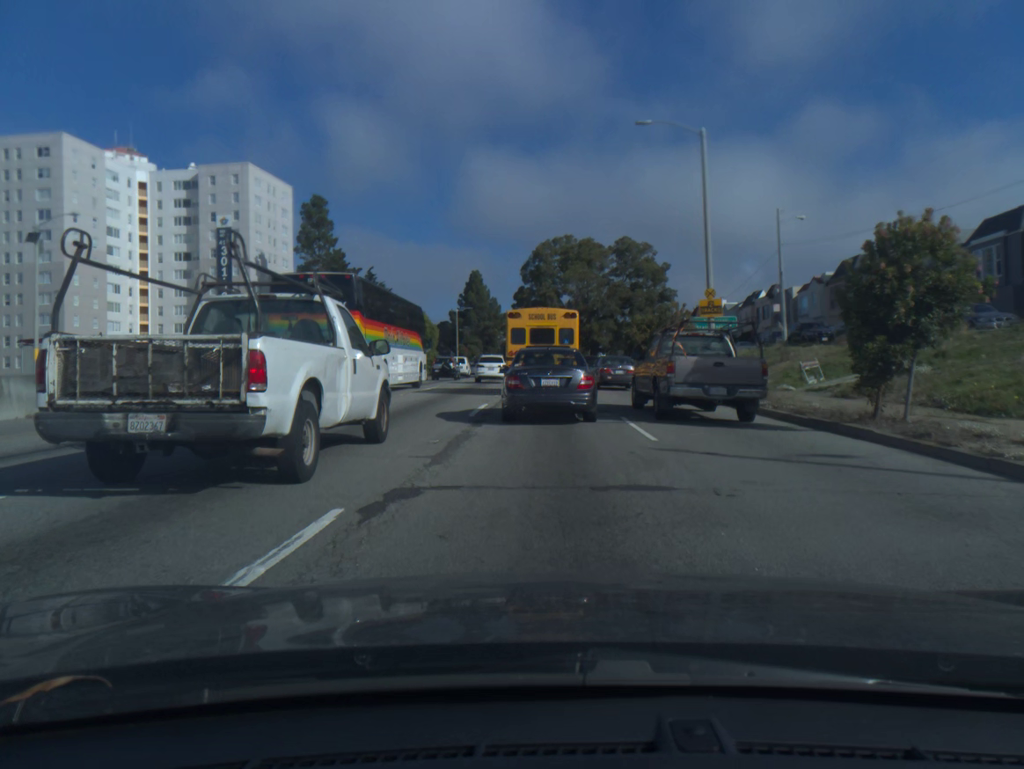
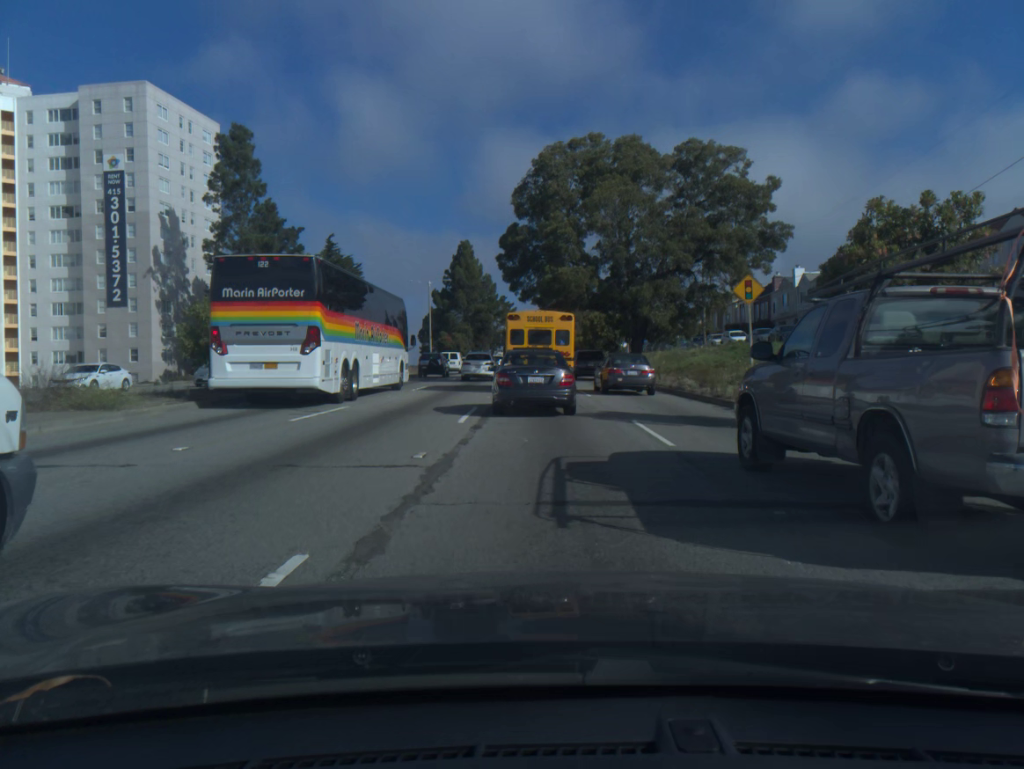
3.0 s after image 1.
(-0.1, +30.9) m; -1°
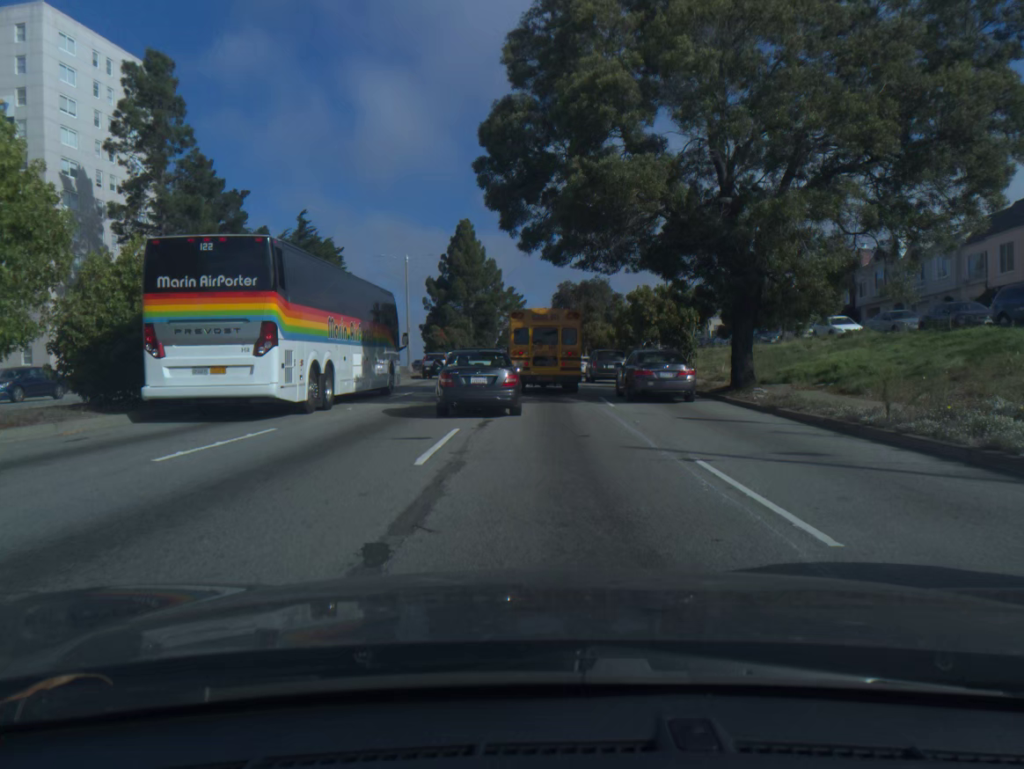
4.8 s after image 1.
(-0.1, +20.7) m; -1°
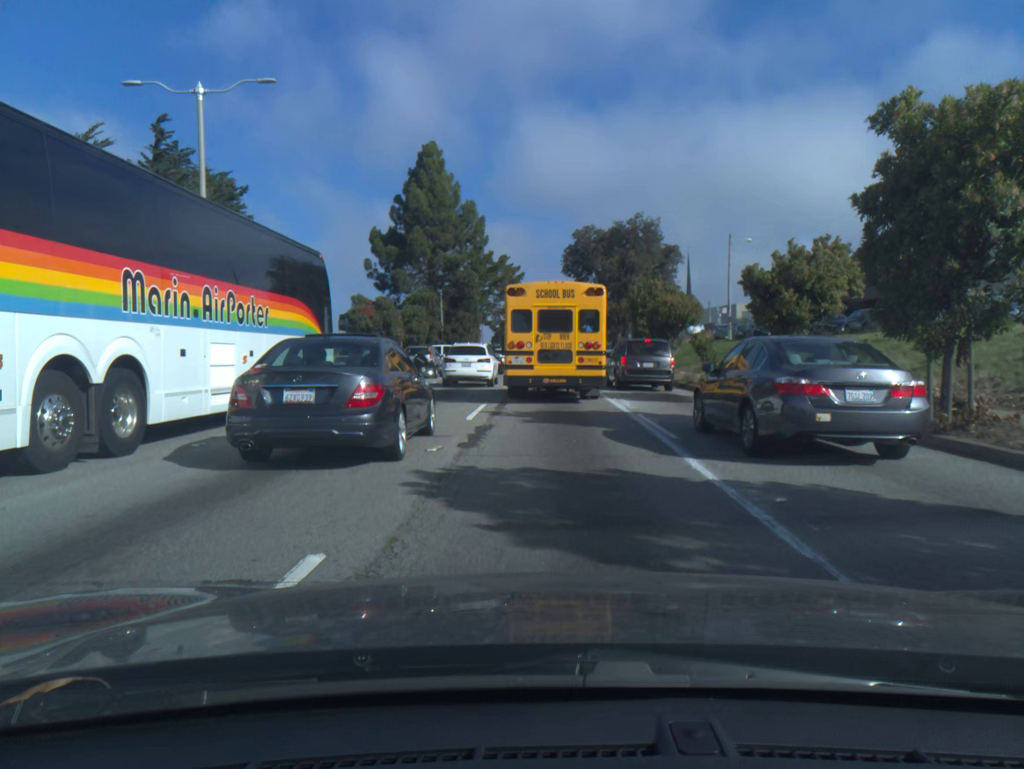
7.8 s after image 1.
(-0.2, +37.8) m; 0°
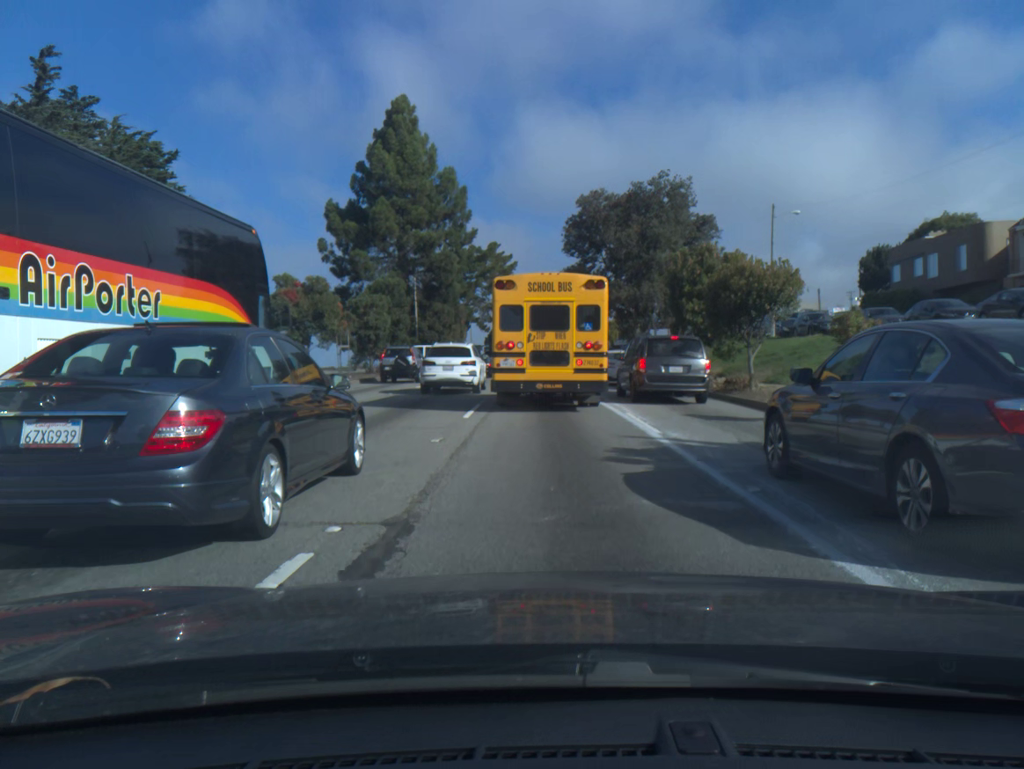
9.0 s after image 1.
(0.0, +14.0) m; 0°
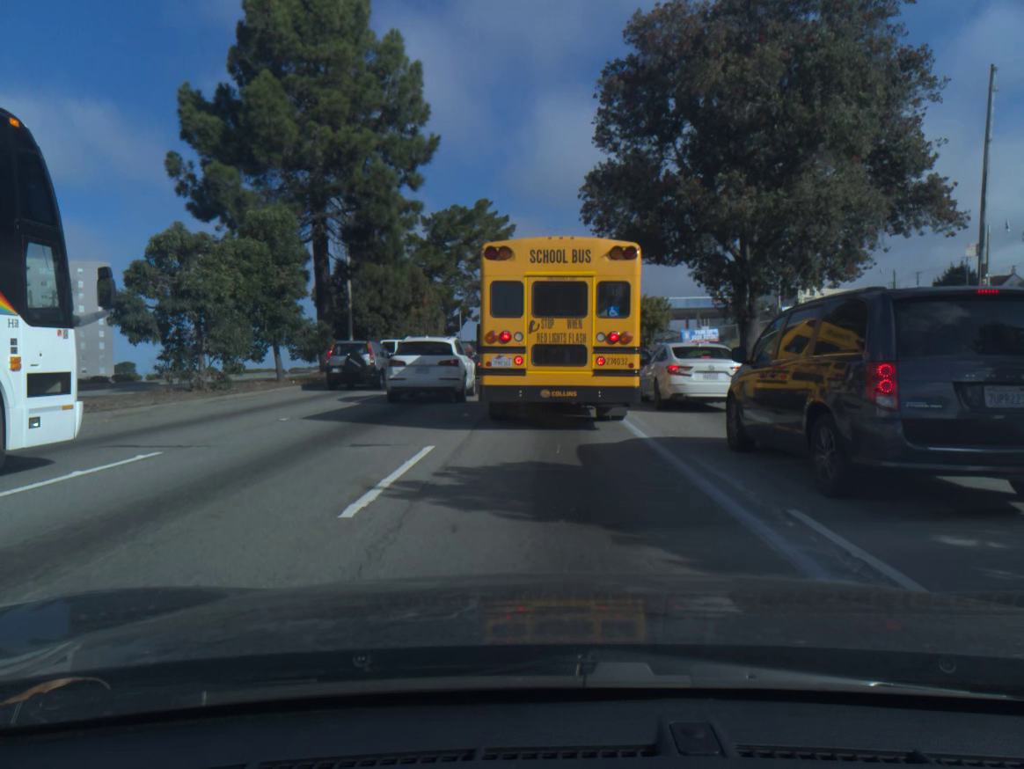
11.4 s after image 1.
(-0.1, +25.3) m; 0°
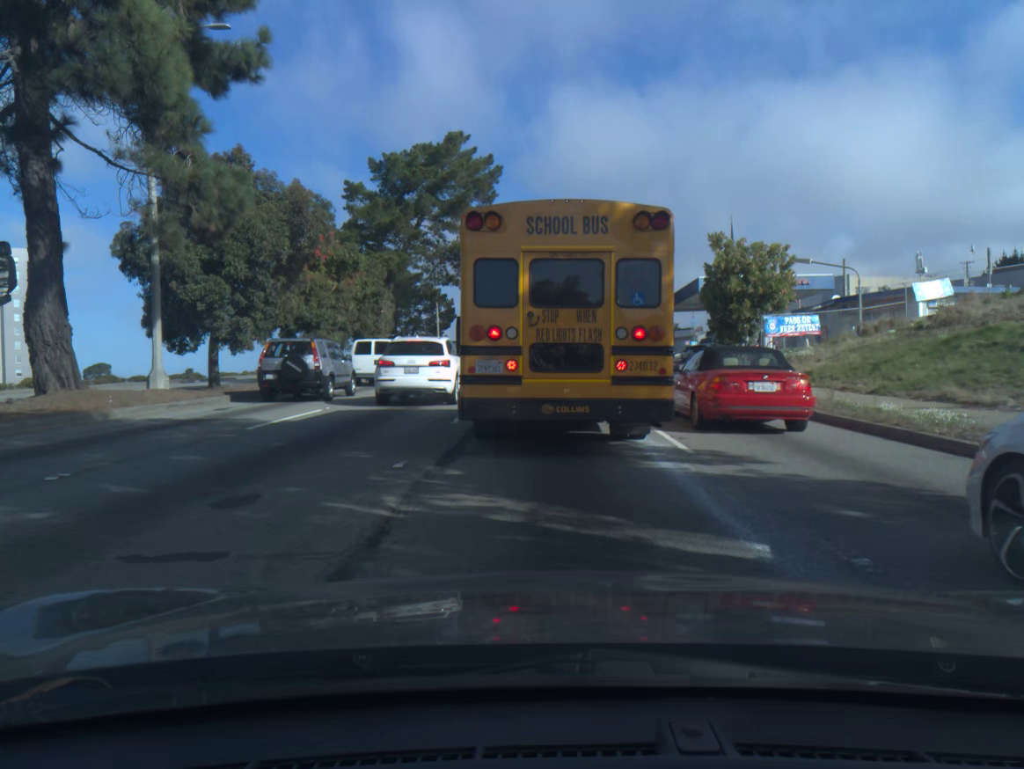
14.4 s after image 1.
(+0.1, +21.5) m; 0°
